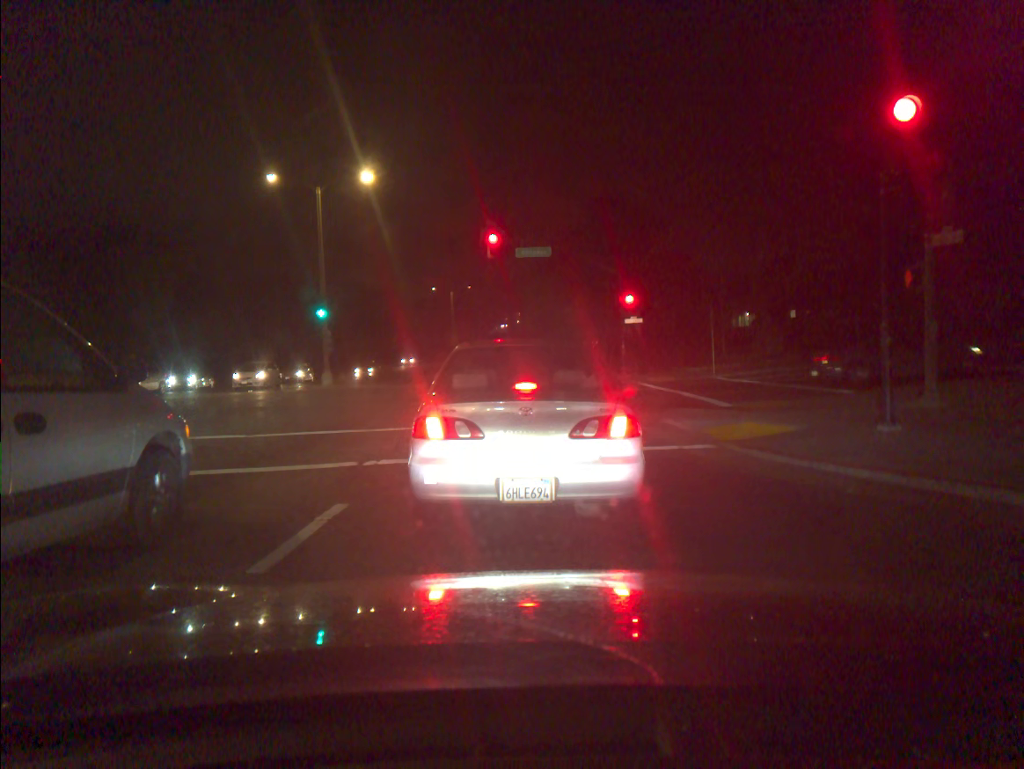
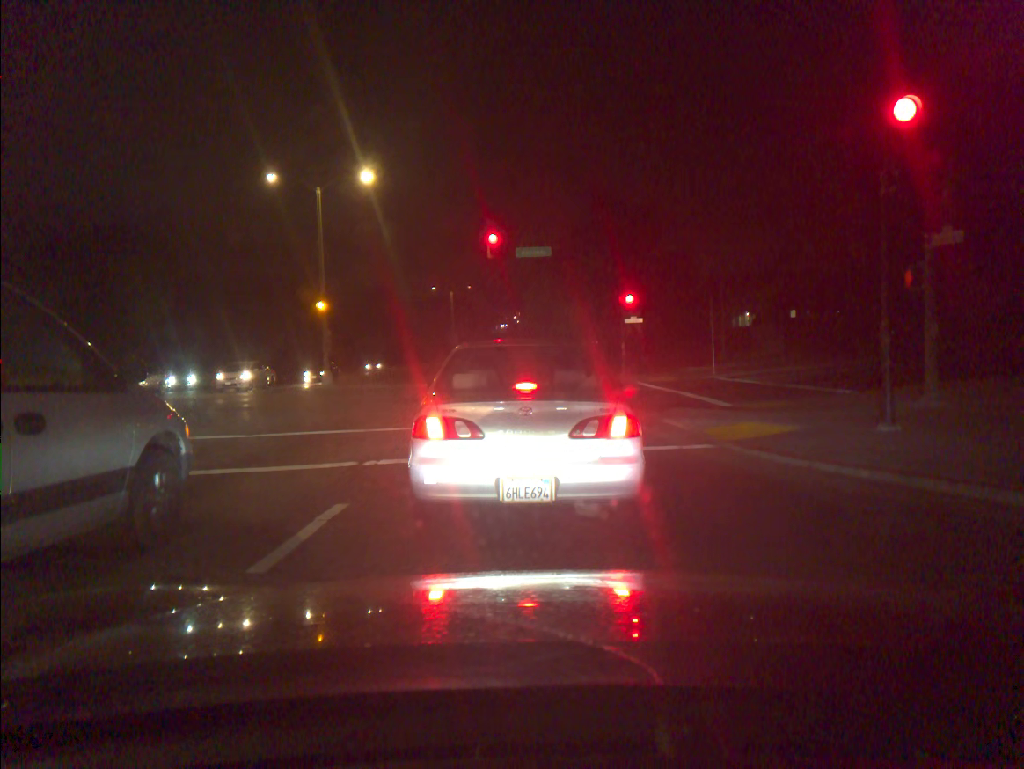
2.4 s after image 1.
(0.0, 0.0) m; 0°
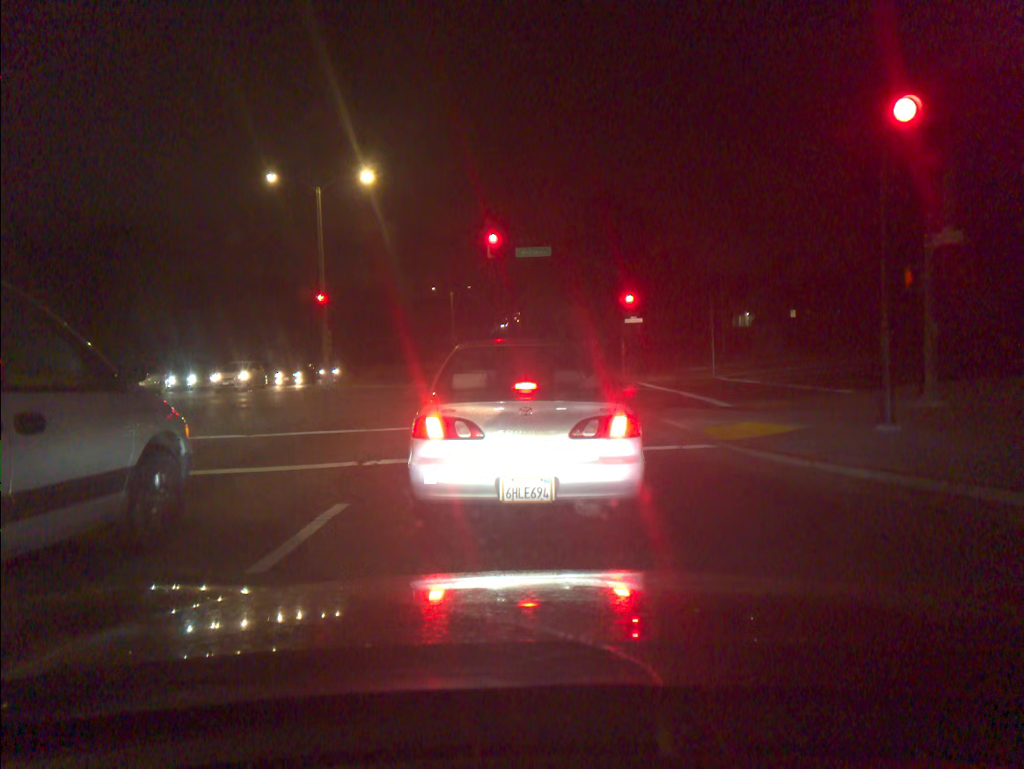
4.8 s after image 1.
(0.0, 0.0) m; 0°
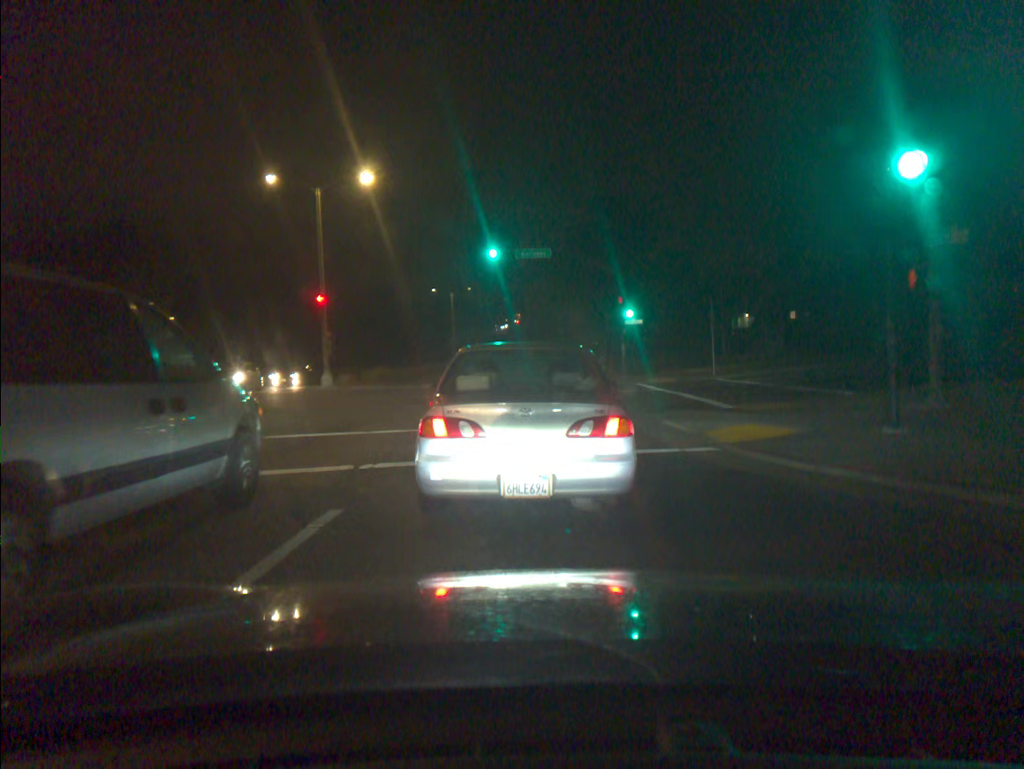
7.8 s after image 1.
(0.0, +0.2) m; 0°
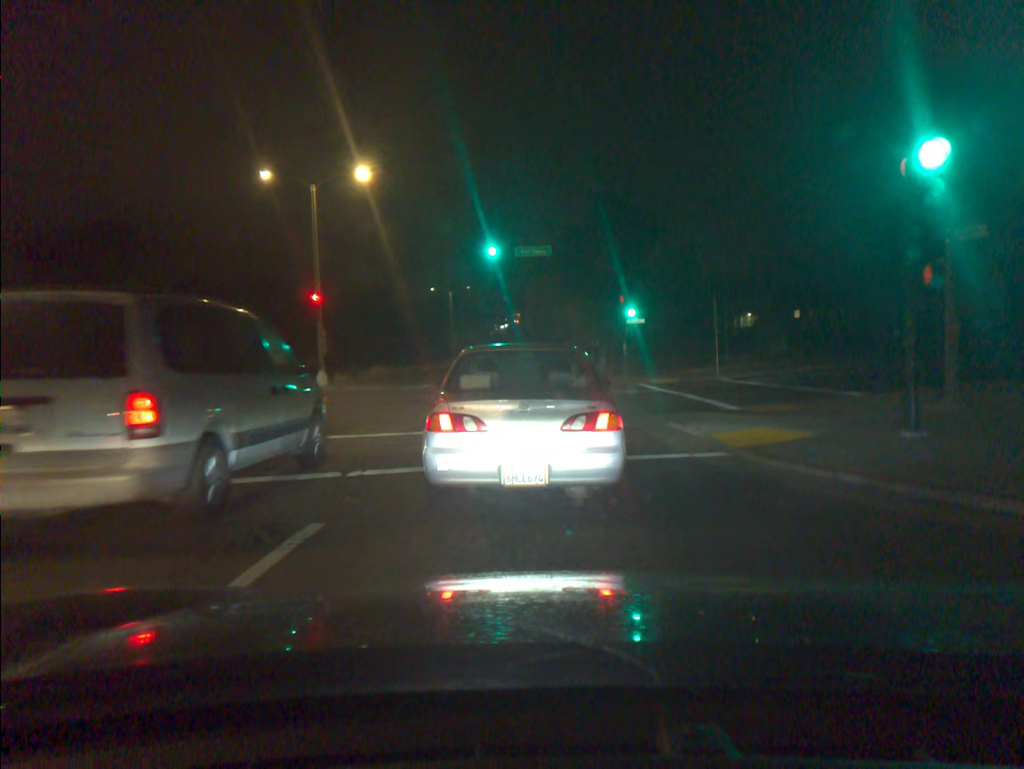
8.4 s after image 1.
(0.0, +0.5) m; 0°
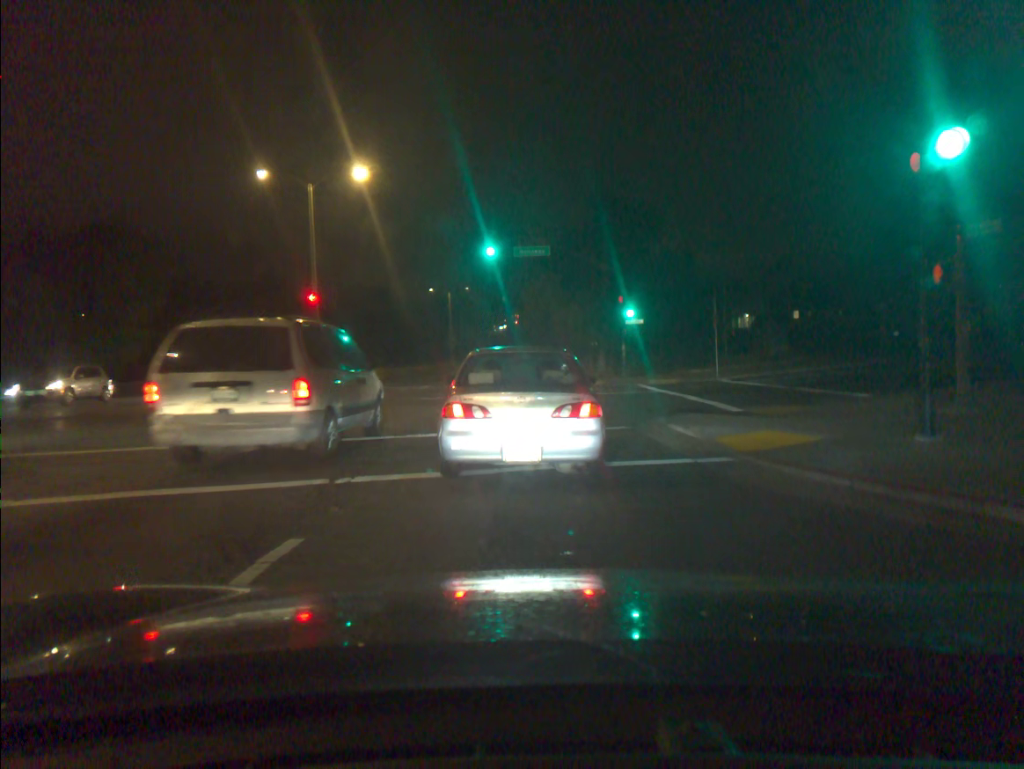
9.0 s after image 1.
(0.0, +0.5) m; 0°
